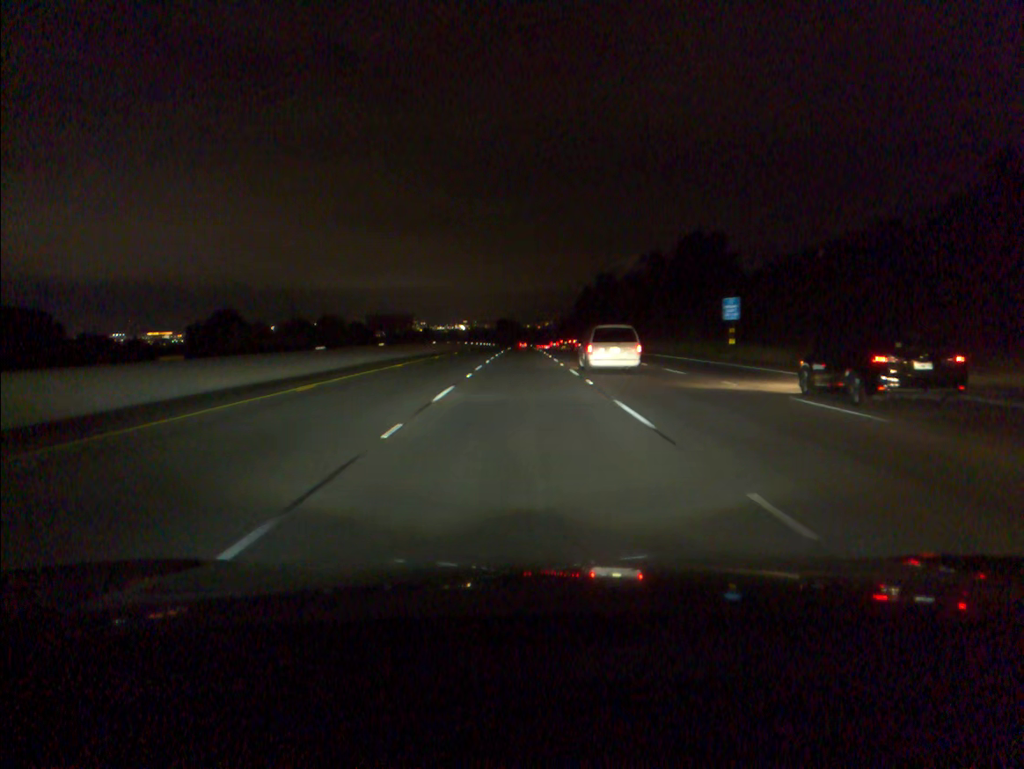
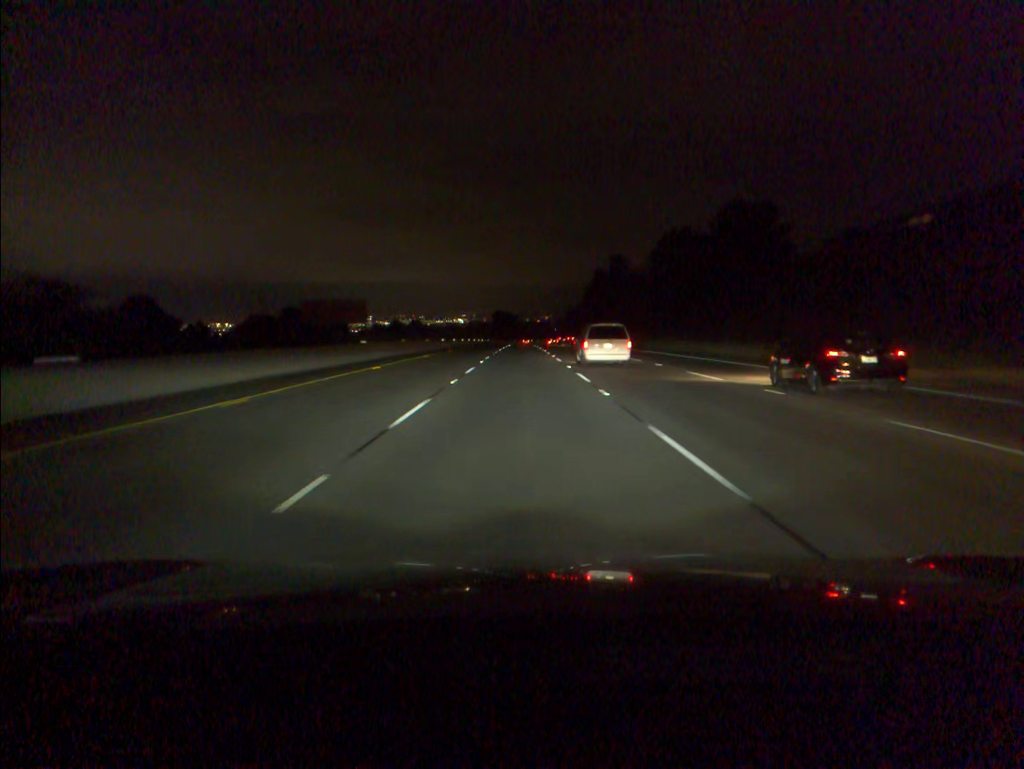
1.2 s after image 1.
(0.0, +33.9) m; 0°
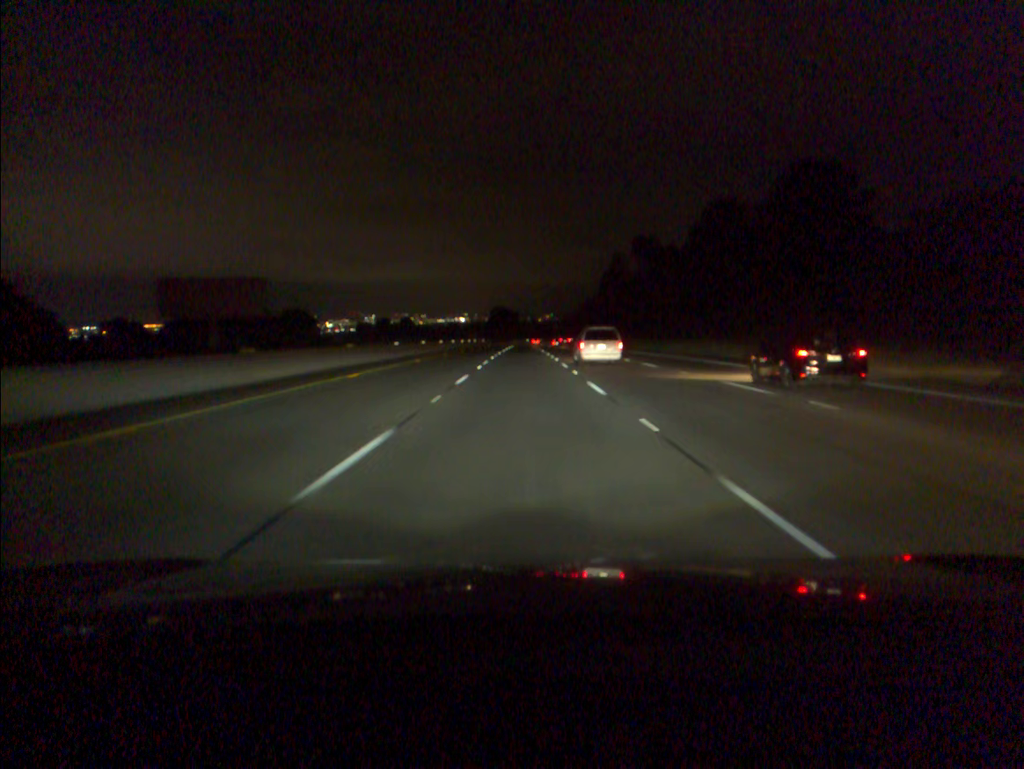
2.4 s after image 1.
(0.0, +33.9) m; 0°
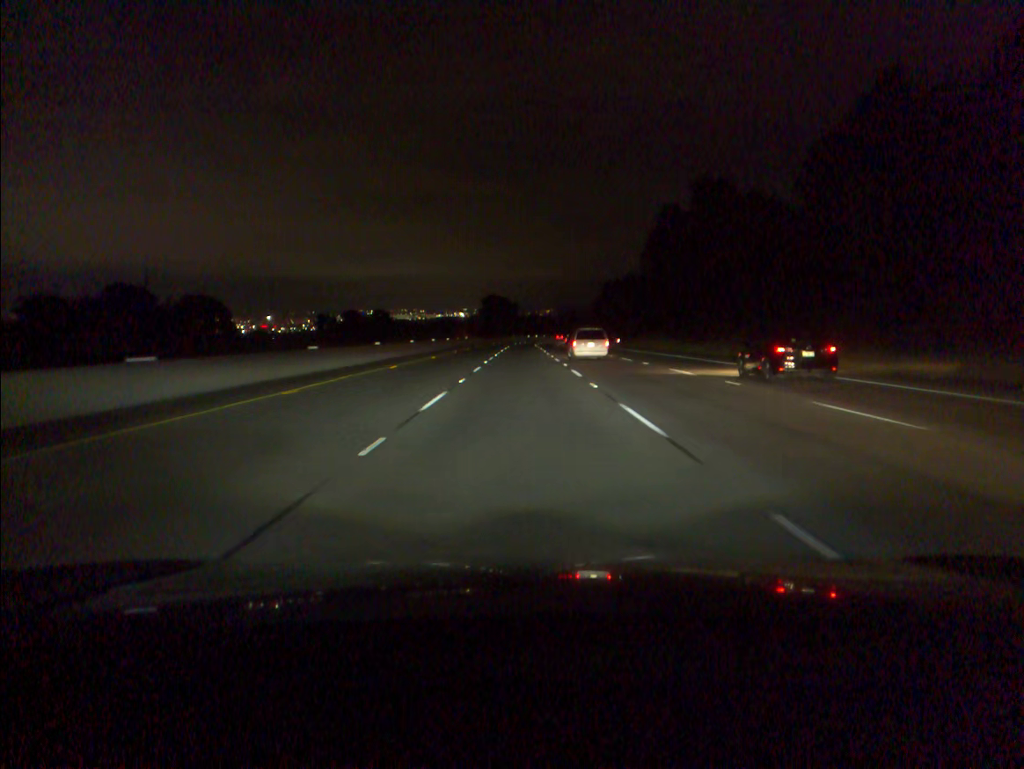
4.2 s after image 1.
(+0.1, +50.8) m; 0°
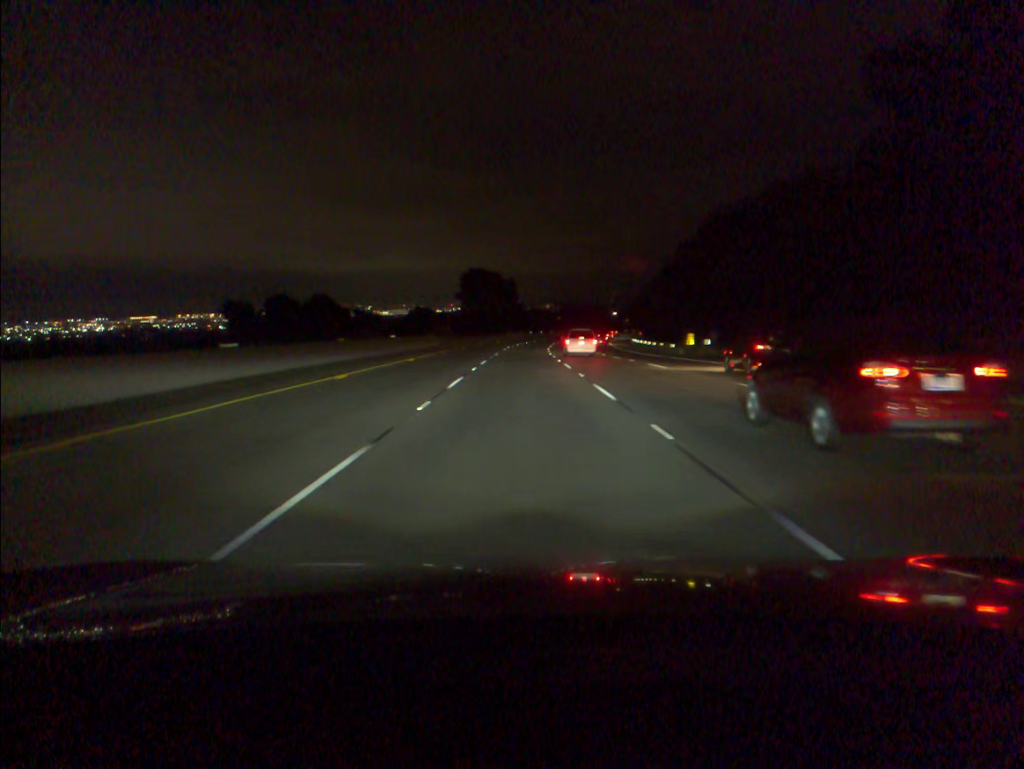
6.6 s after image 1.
(0.0, +67.7) m; 0°
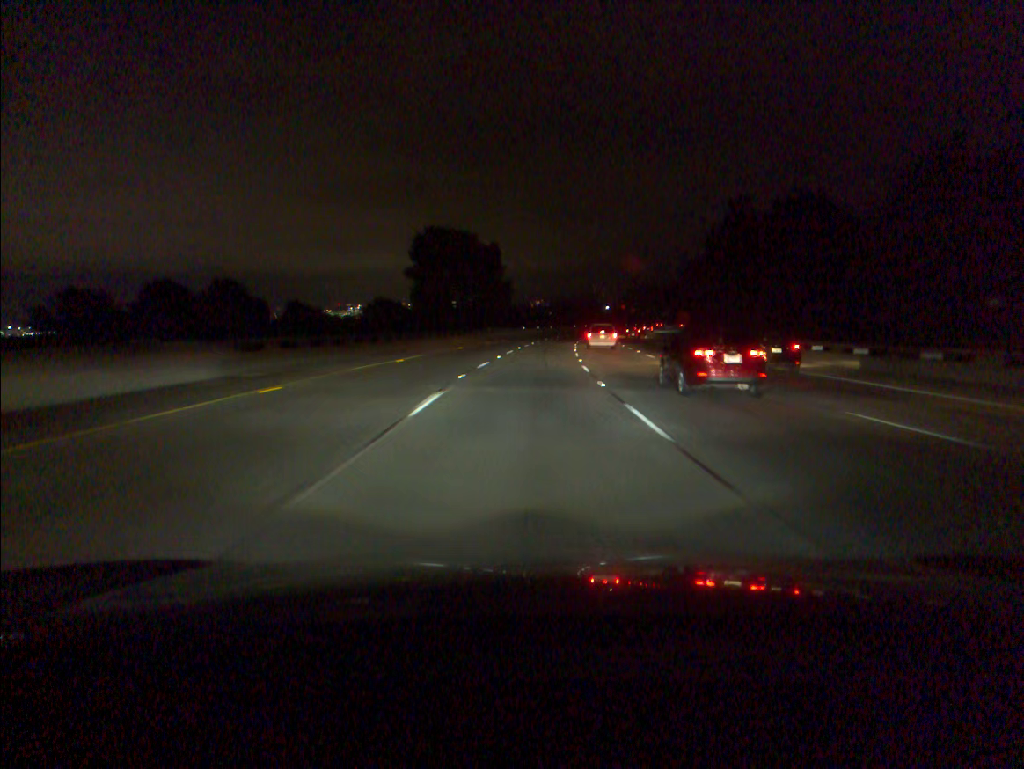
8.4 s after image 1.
(+0.1, +50.7) m; +1°
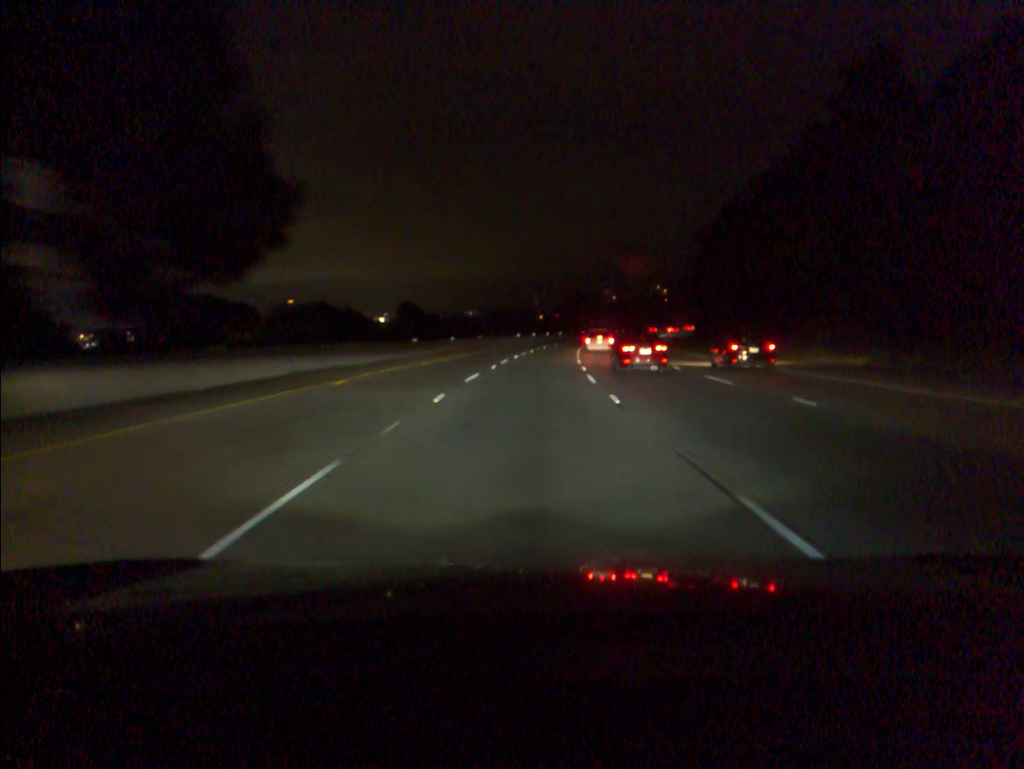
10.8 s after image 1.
(+2.9, +67.3) m; +5°
